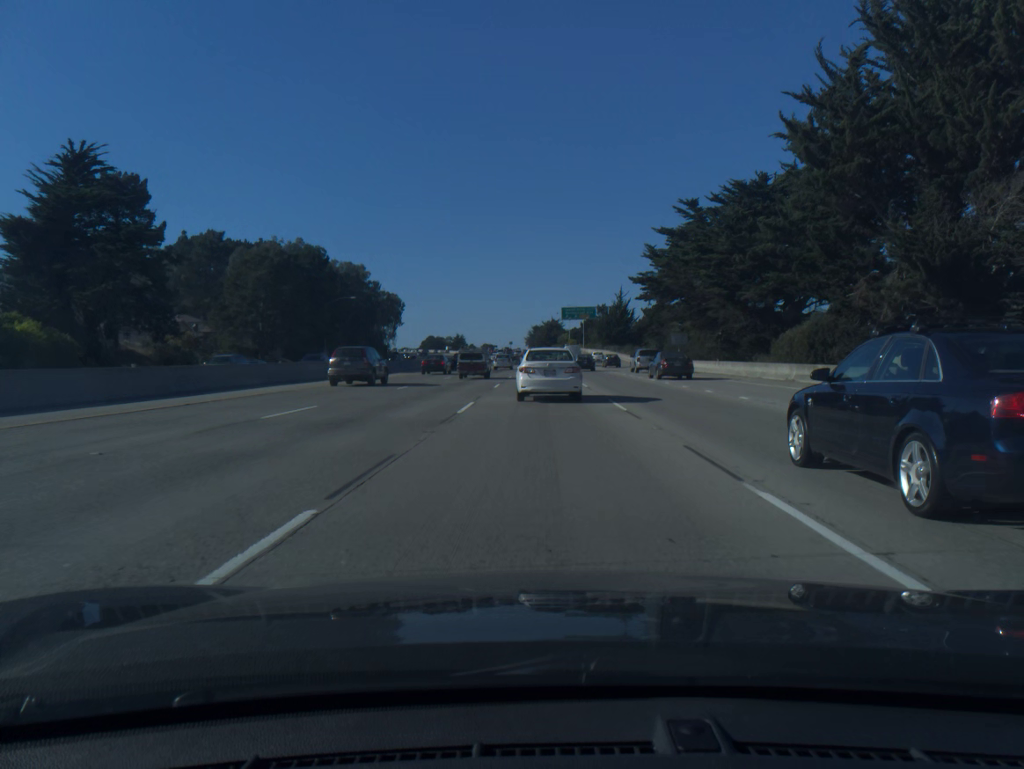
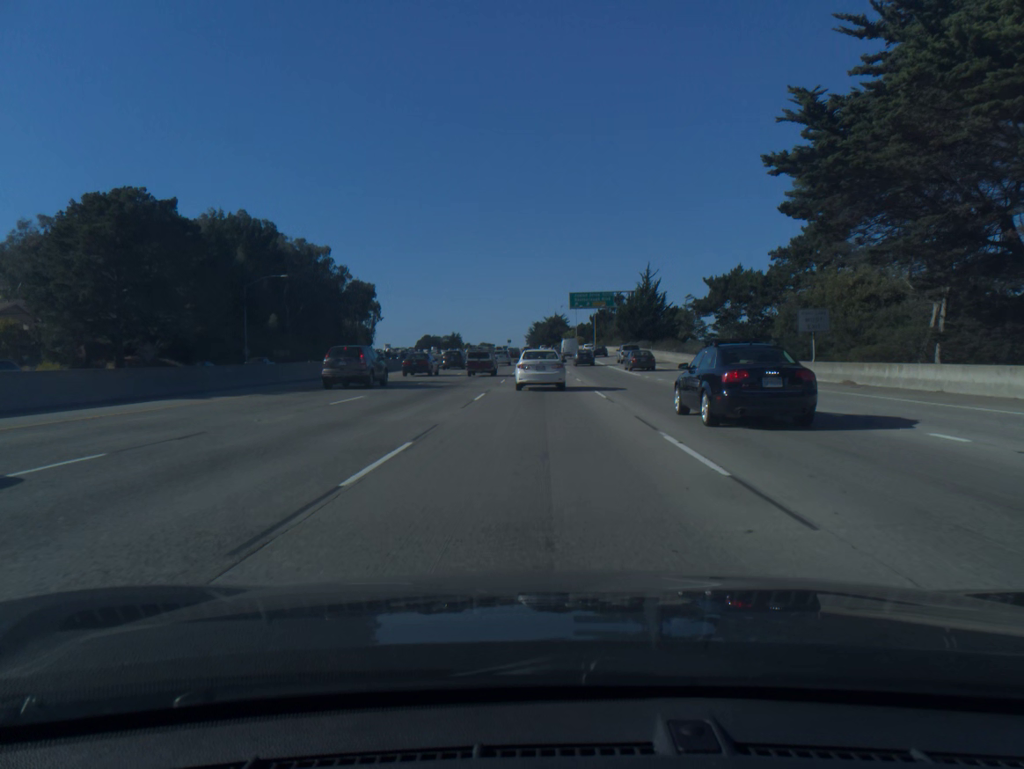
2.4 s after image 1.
(0.0, +38.7) m; 0°
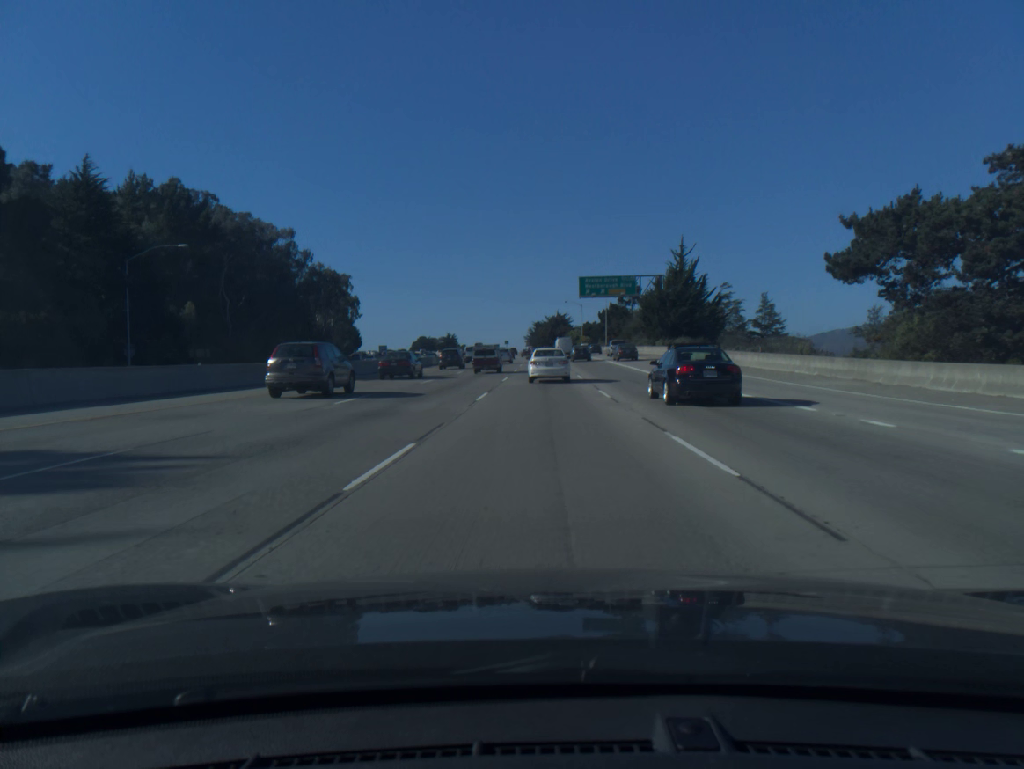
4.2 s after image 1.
(0.0, +29.3) m; 0°
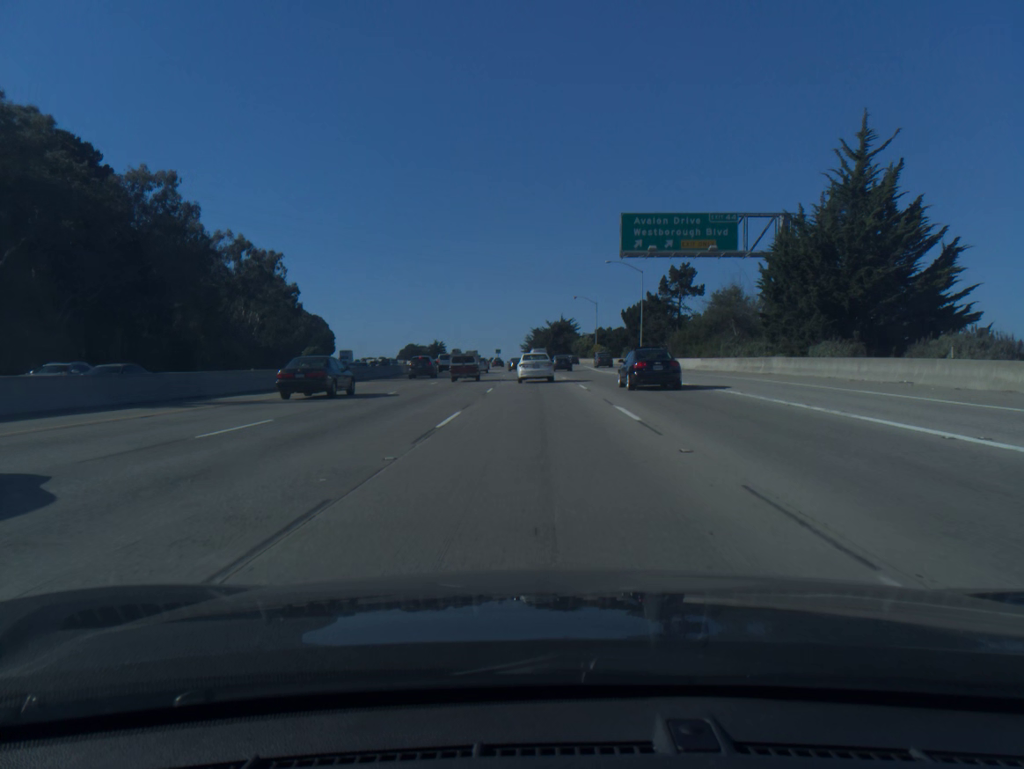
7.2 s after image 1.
(0.0, +51.8) m; 0°
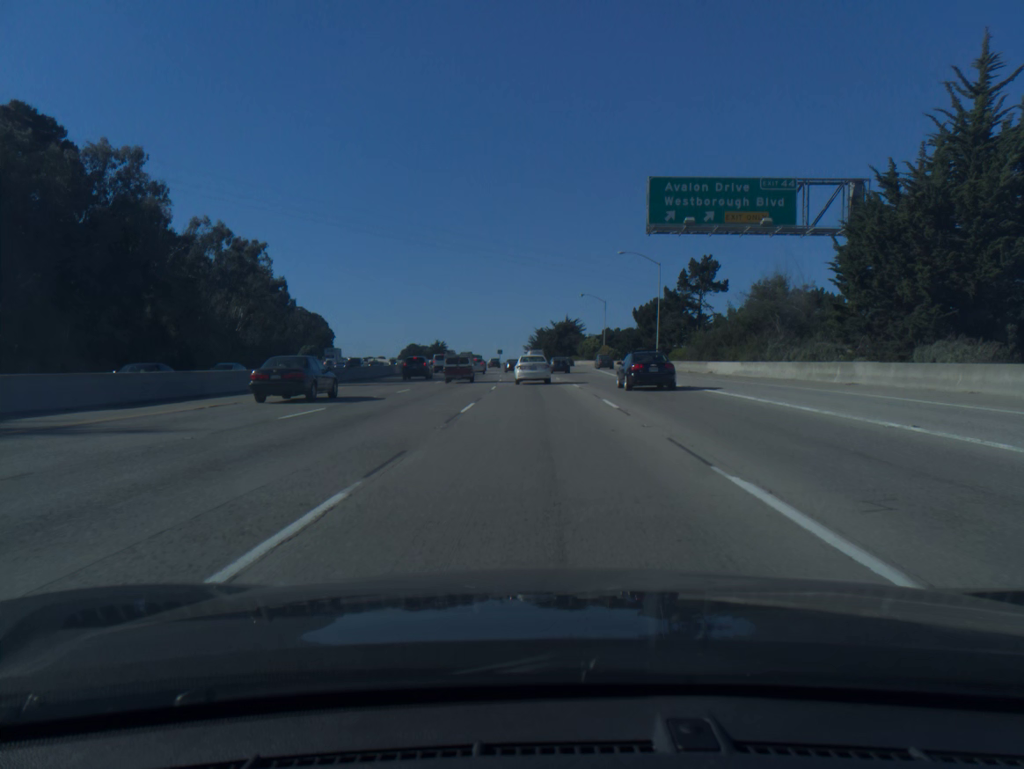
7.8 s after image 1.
(0.0, +10.5) m; 0°
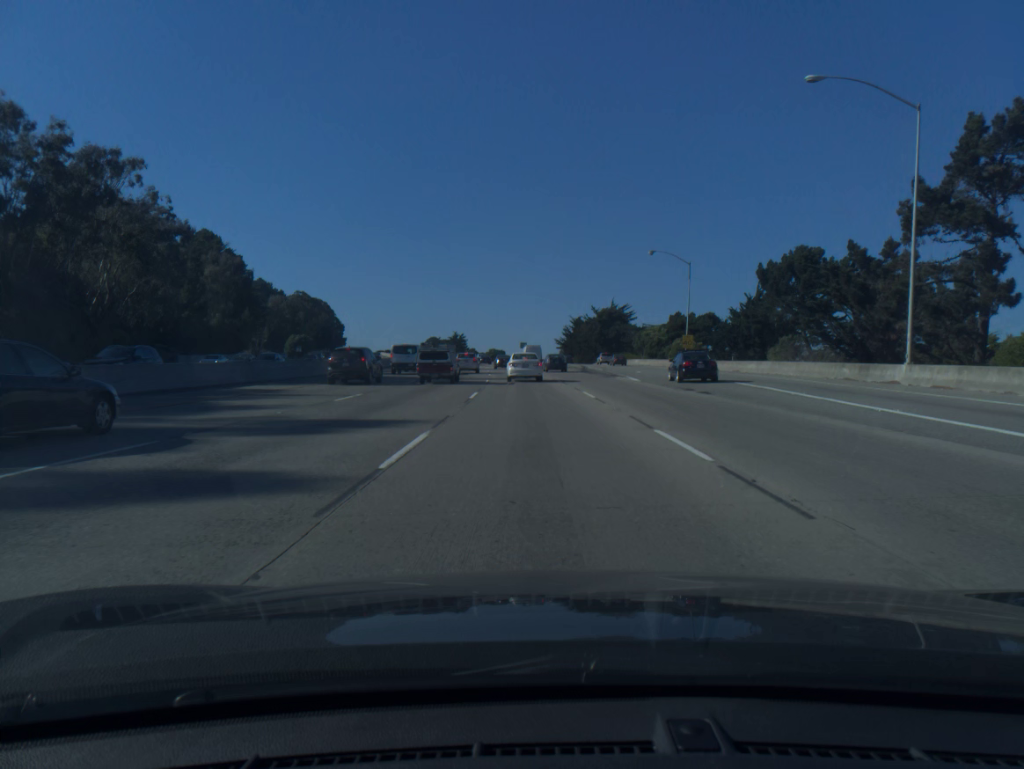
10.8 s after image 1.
(-0.9, +53.1) m; -2°
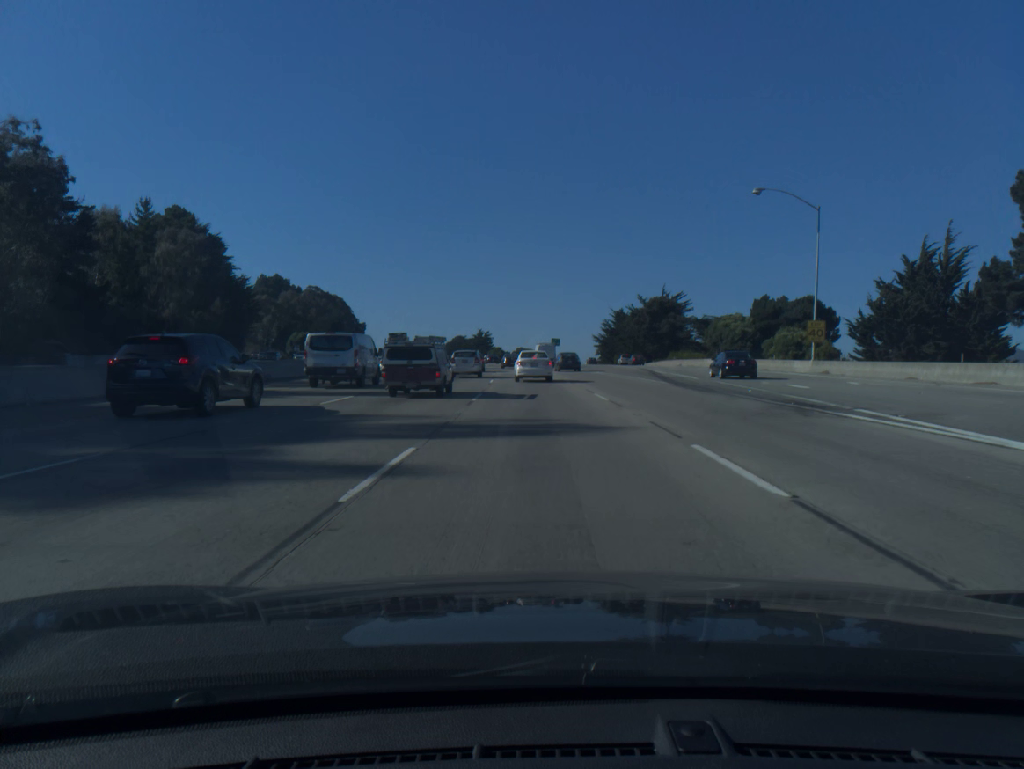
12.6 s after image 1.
(-0.6, +31.4) m; -2°
